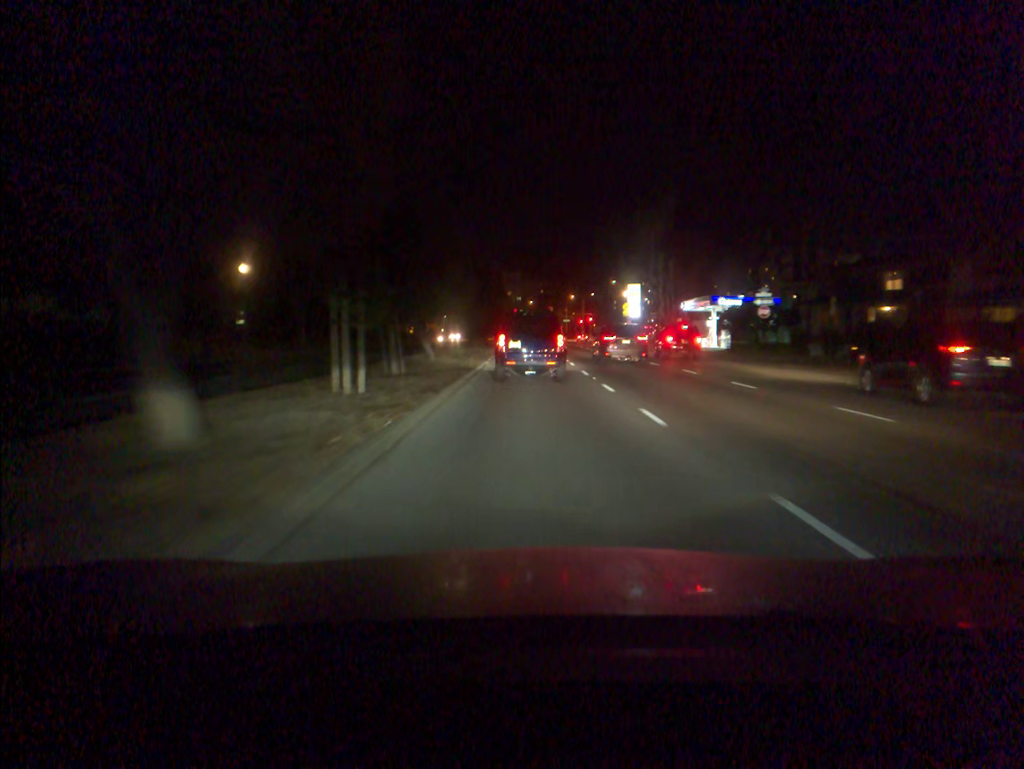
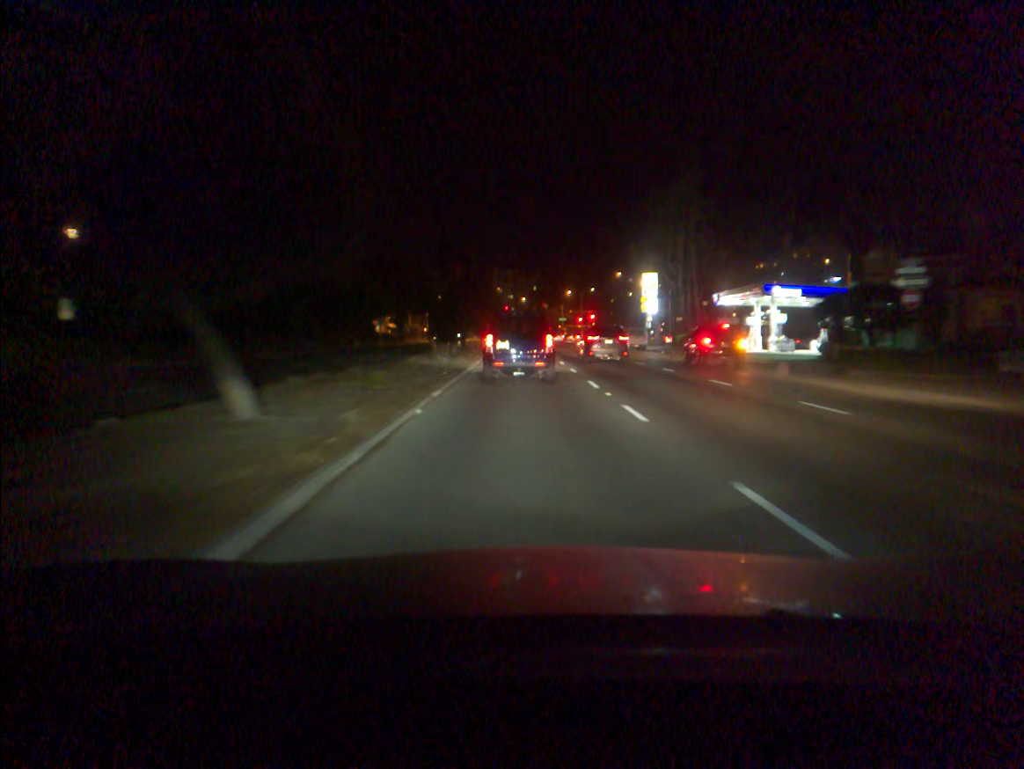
(+0.1, +20.5) m; 0°
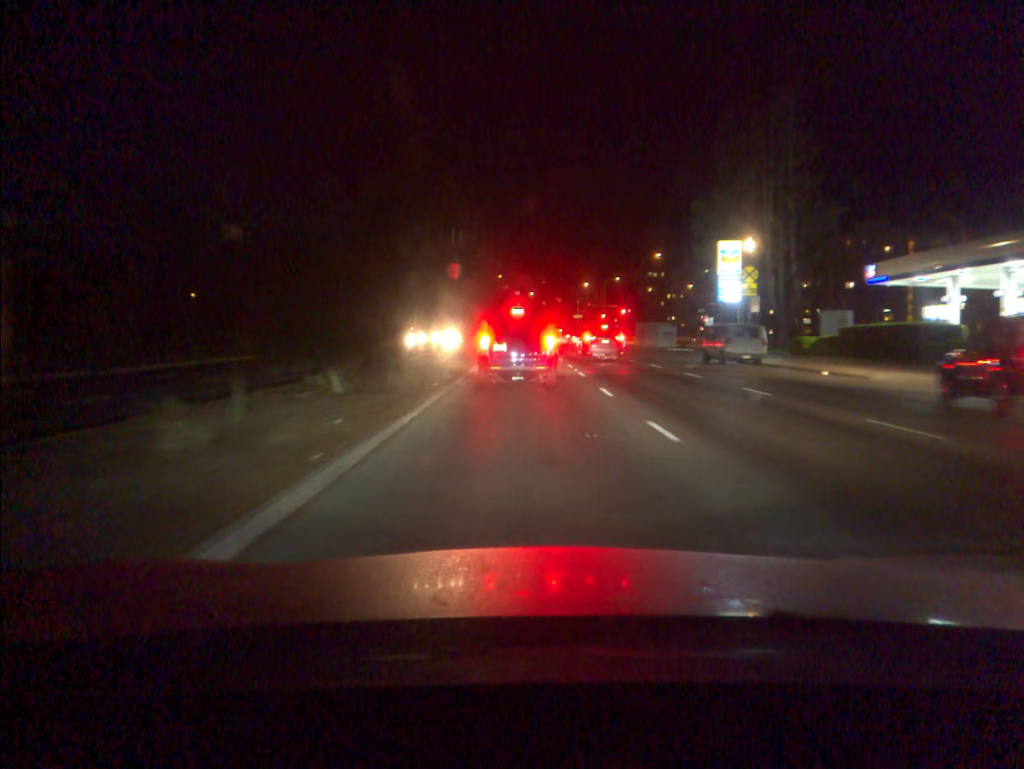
(-0.1, +31.8) m; -1°
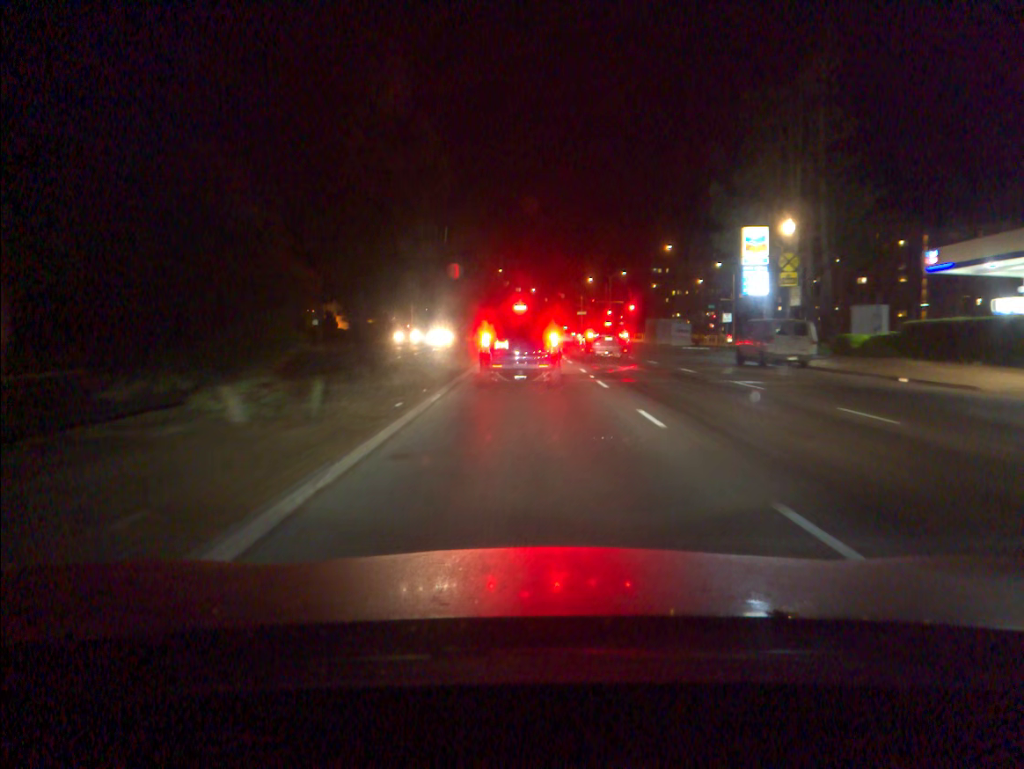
(0.0, +6.0) m; 0°
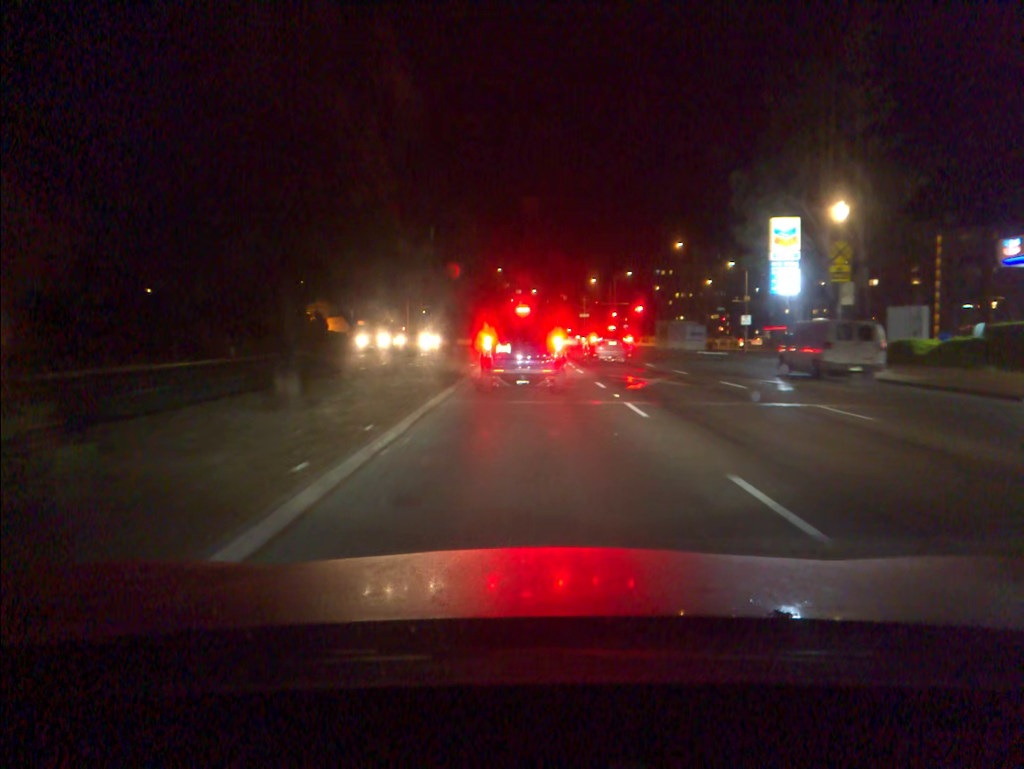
(0.0, +5.9) m; 0°
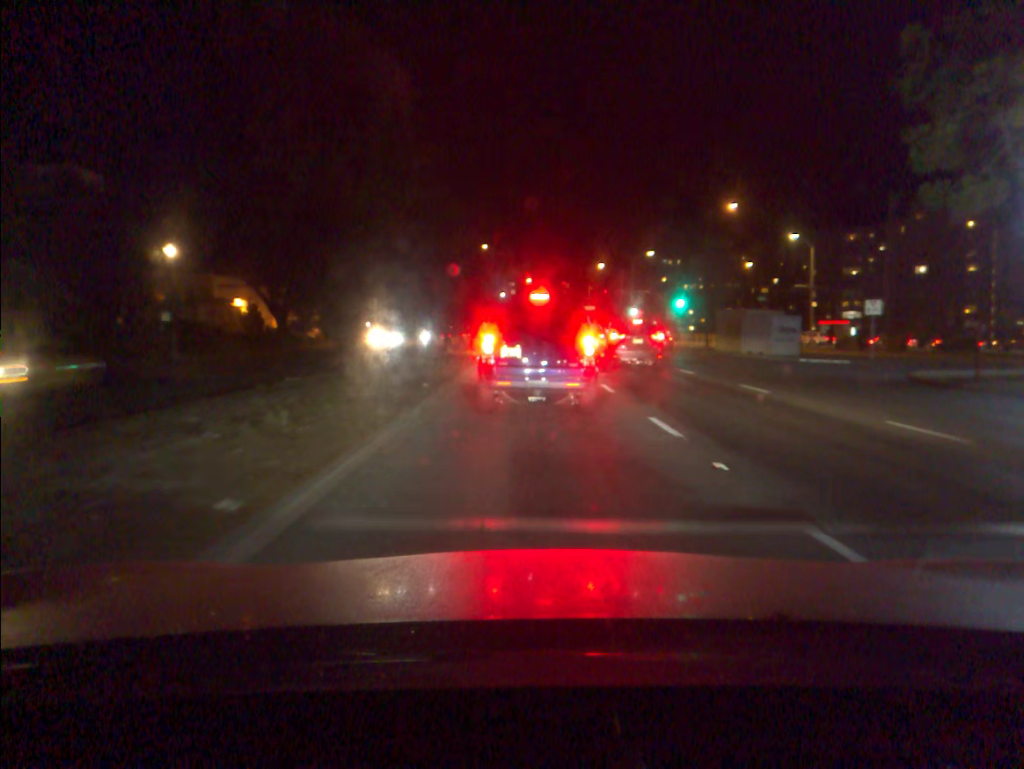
(+0.1, +25.0) m; +1°
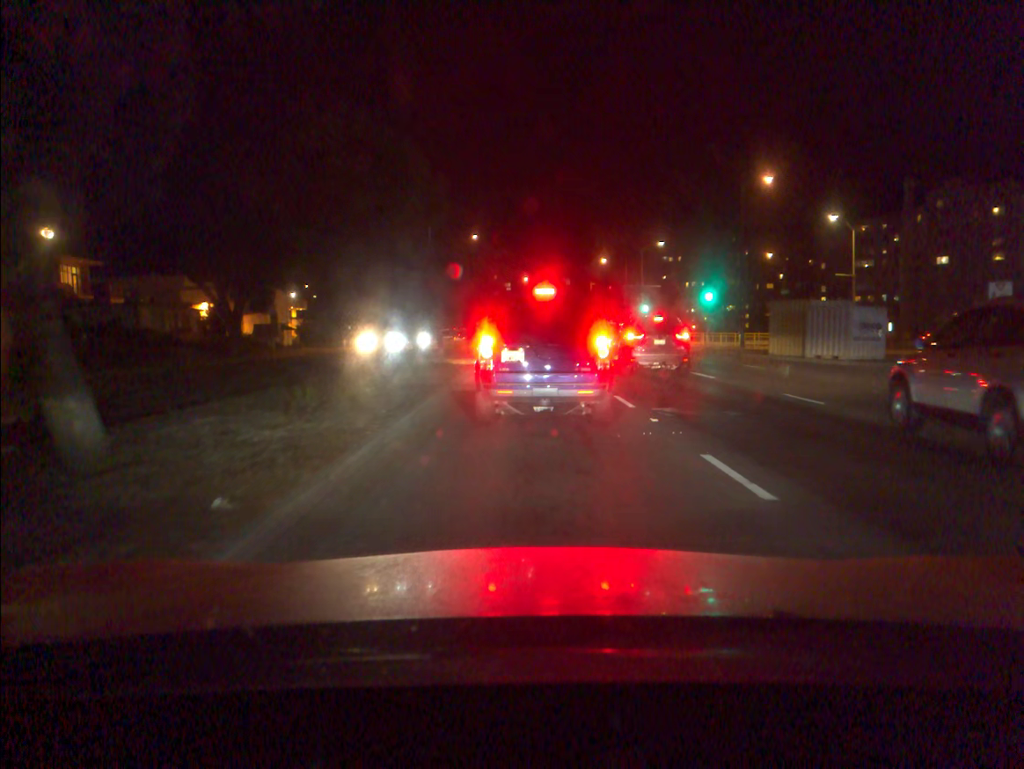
(0.0, +11.6) m; 0°
